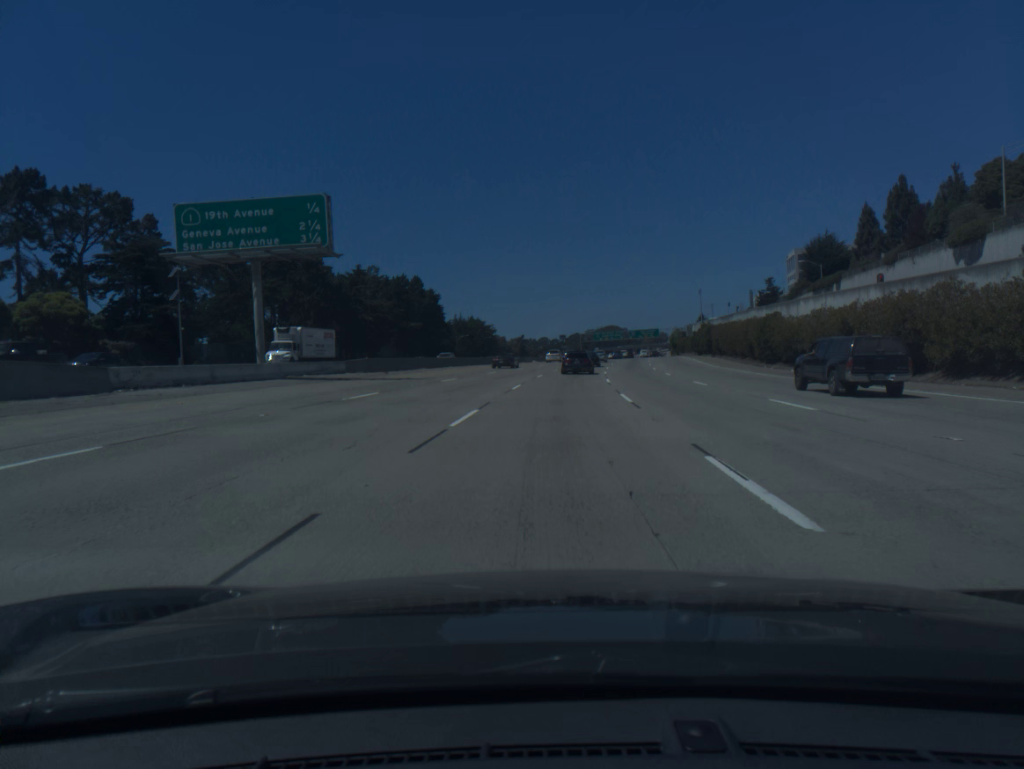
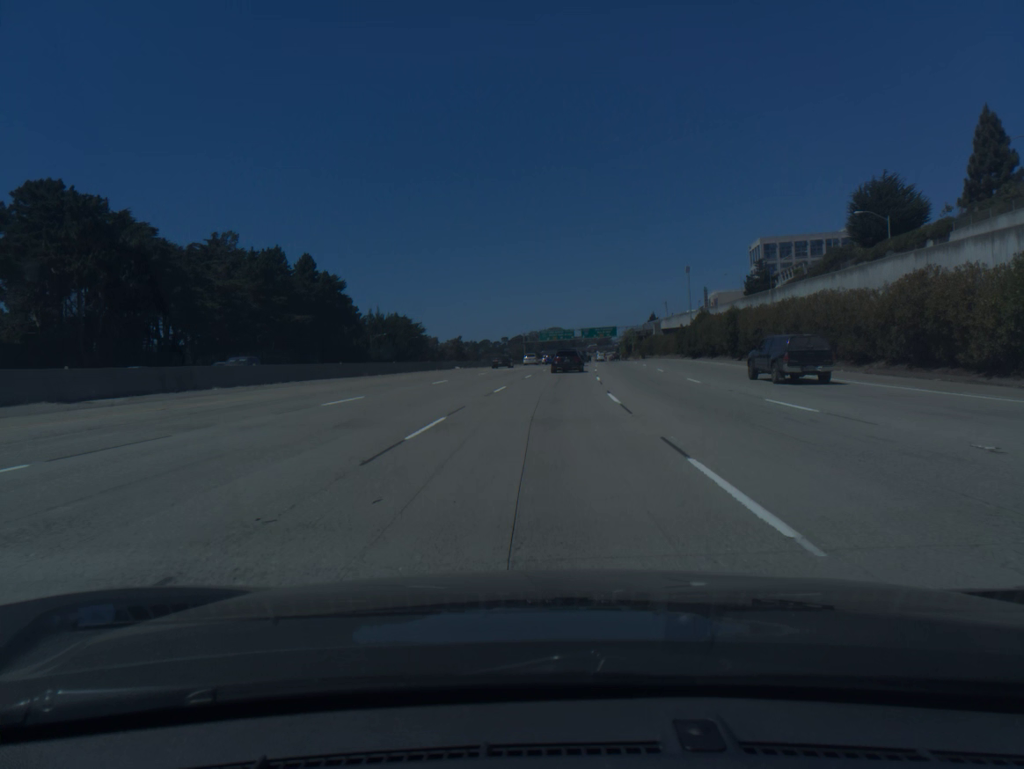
(+1.8, +44.3) m; +4°
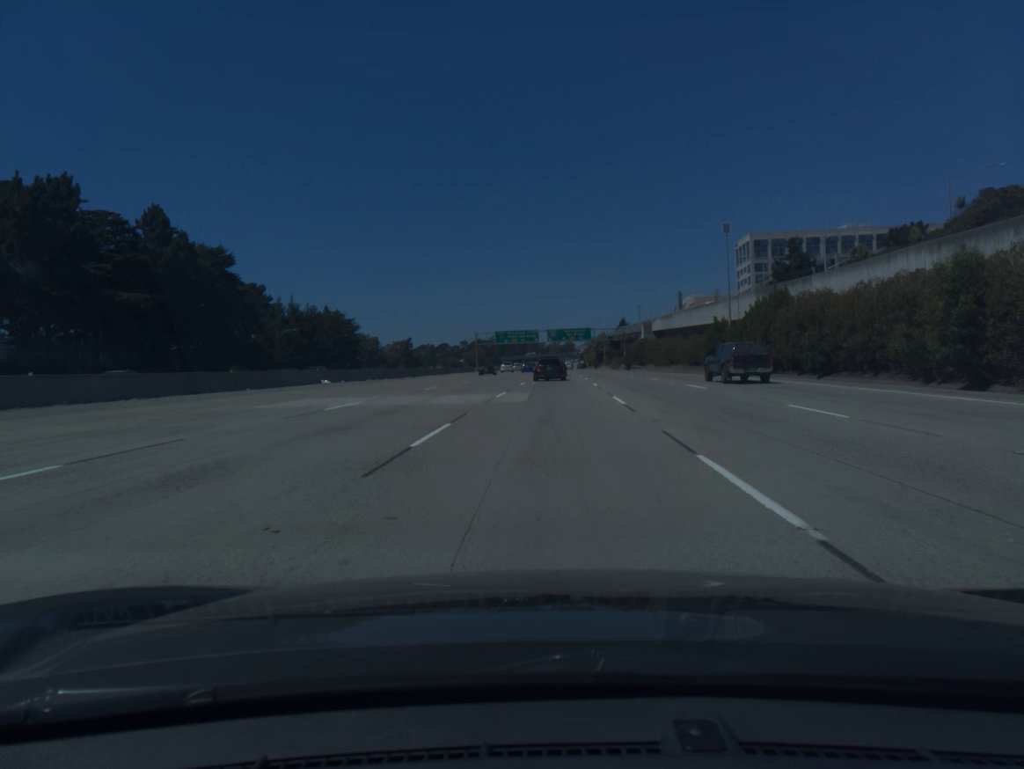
(+1.1, +43.6) m; +3°
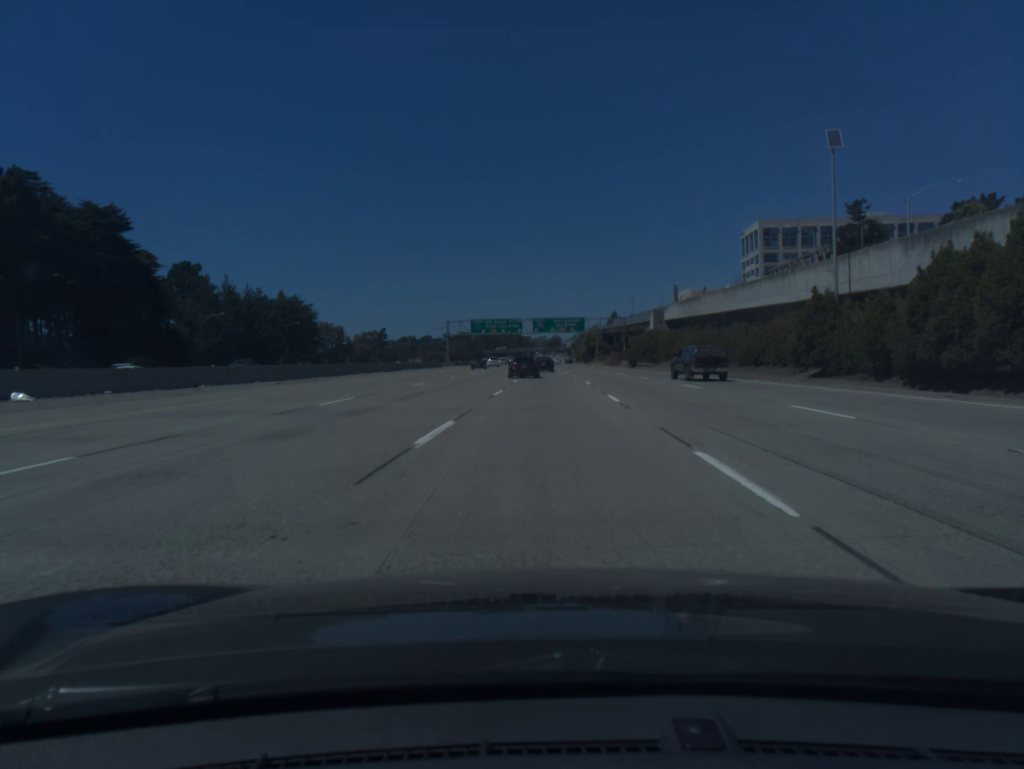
(+0.3, +28.6) m; +1°
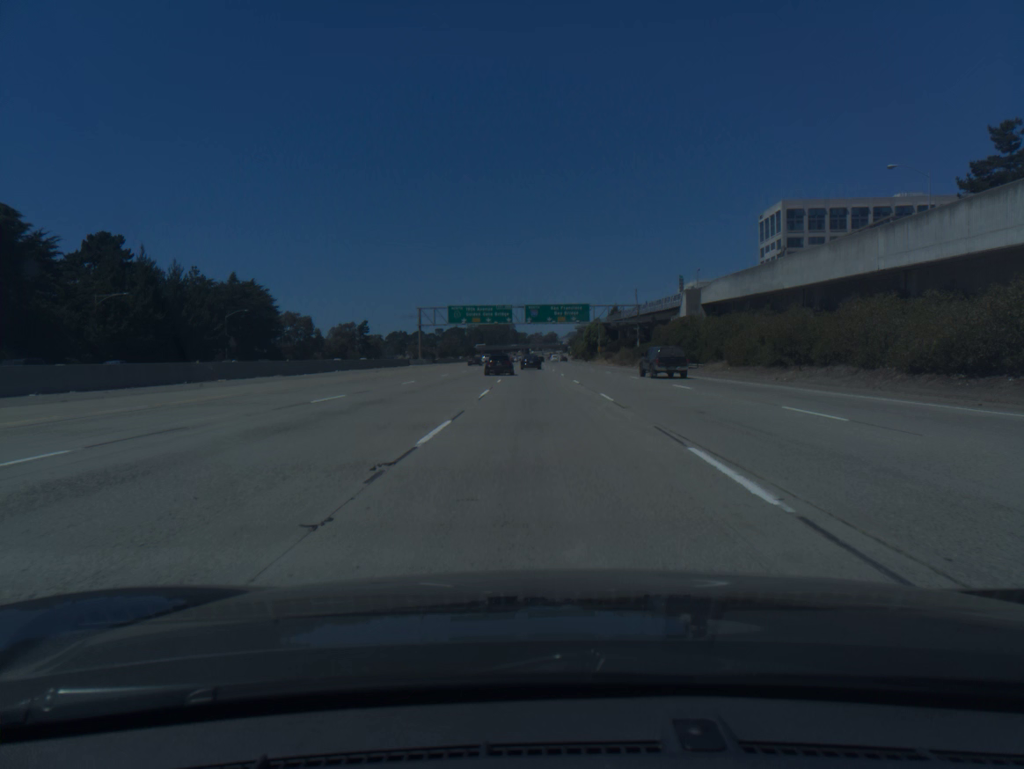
(+0.1, +28.5) m; 0°
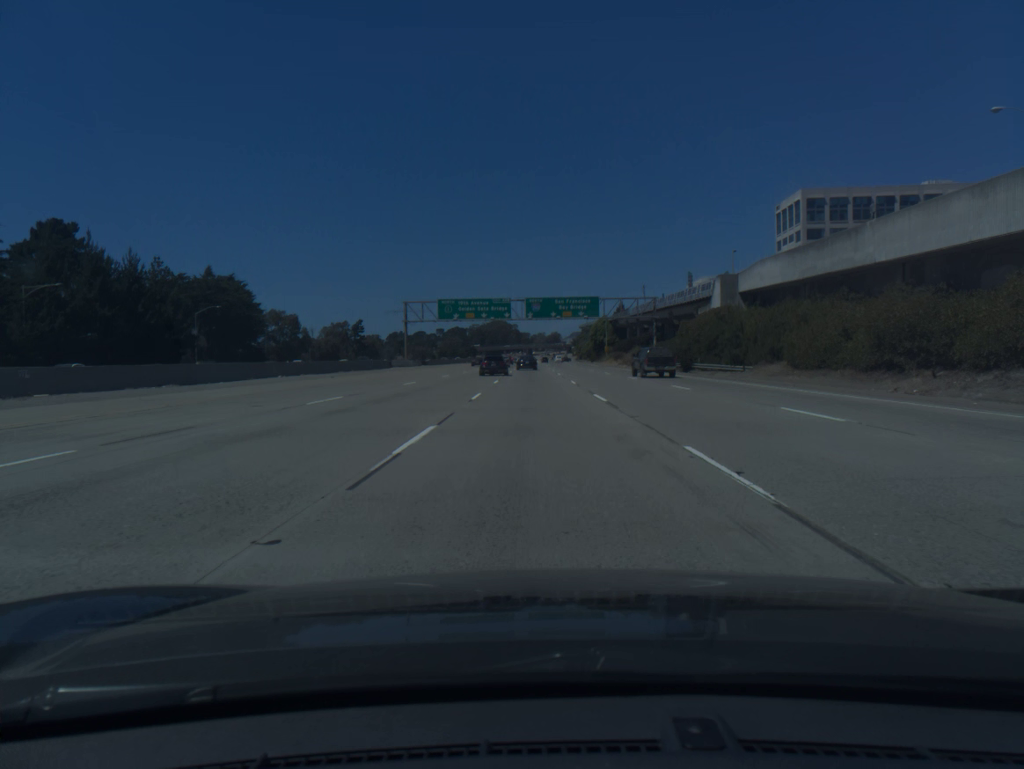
(0.0, +14.3) m; 0°
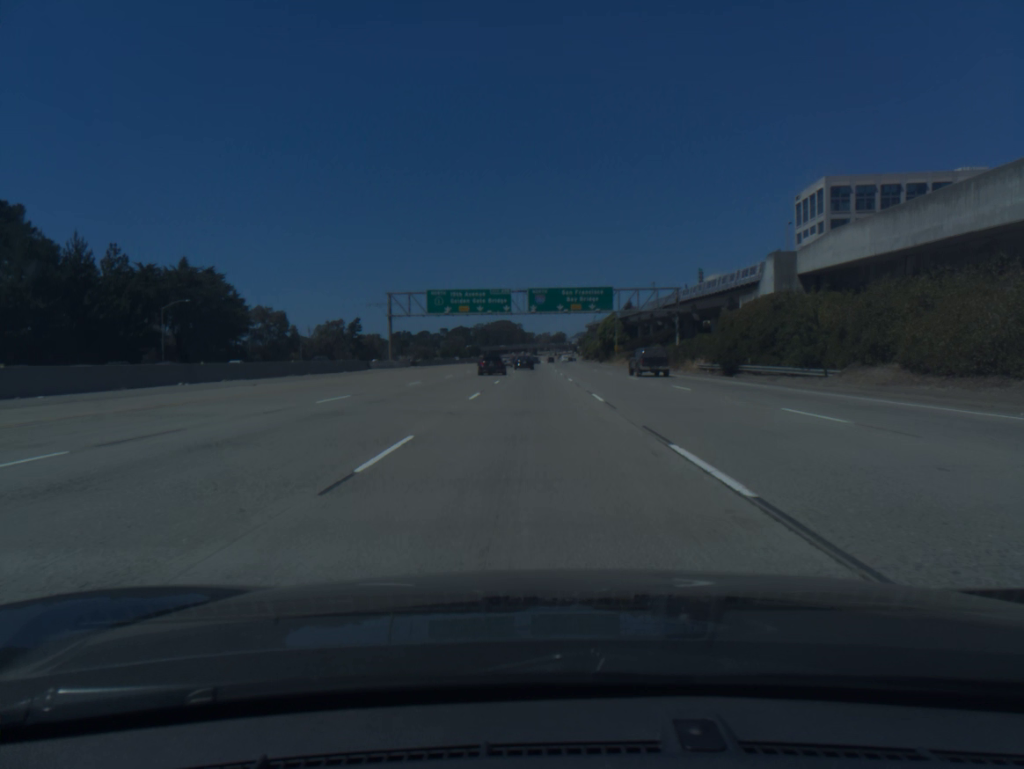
(0.0, +14.4) m; 0°
